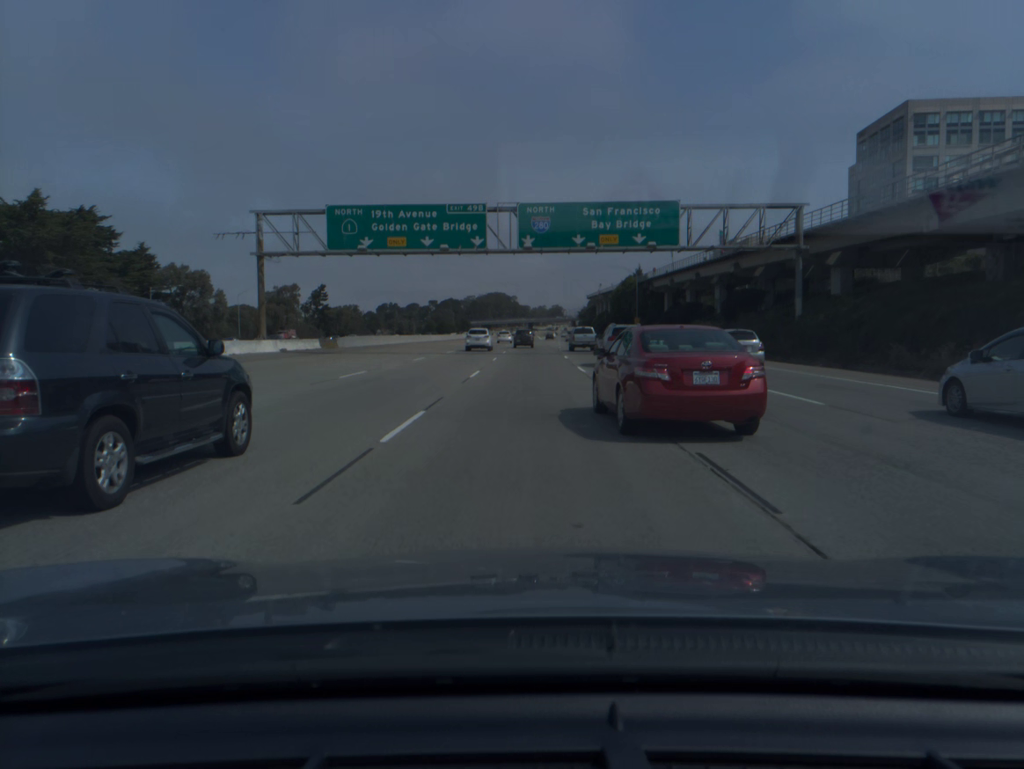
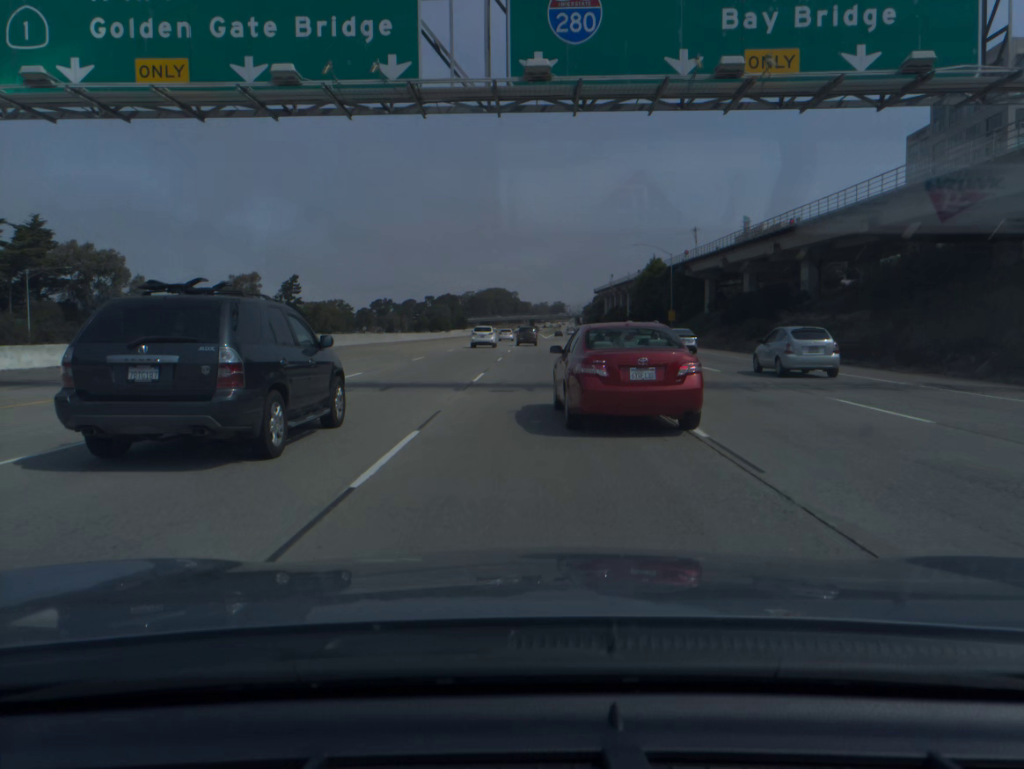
(-0.1, +31.5) m; 0°
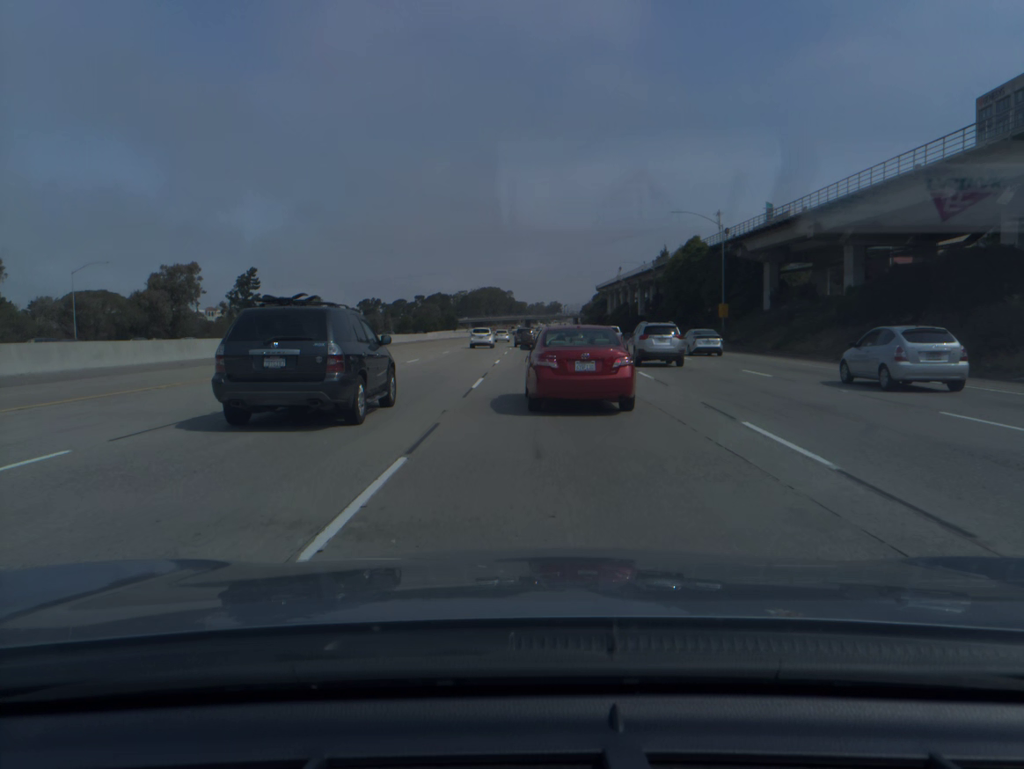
(+0.1, +30.6) m; 0°
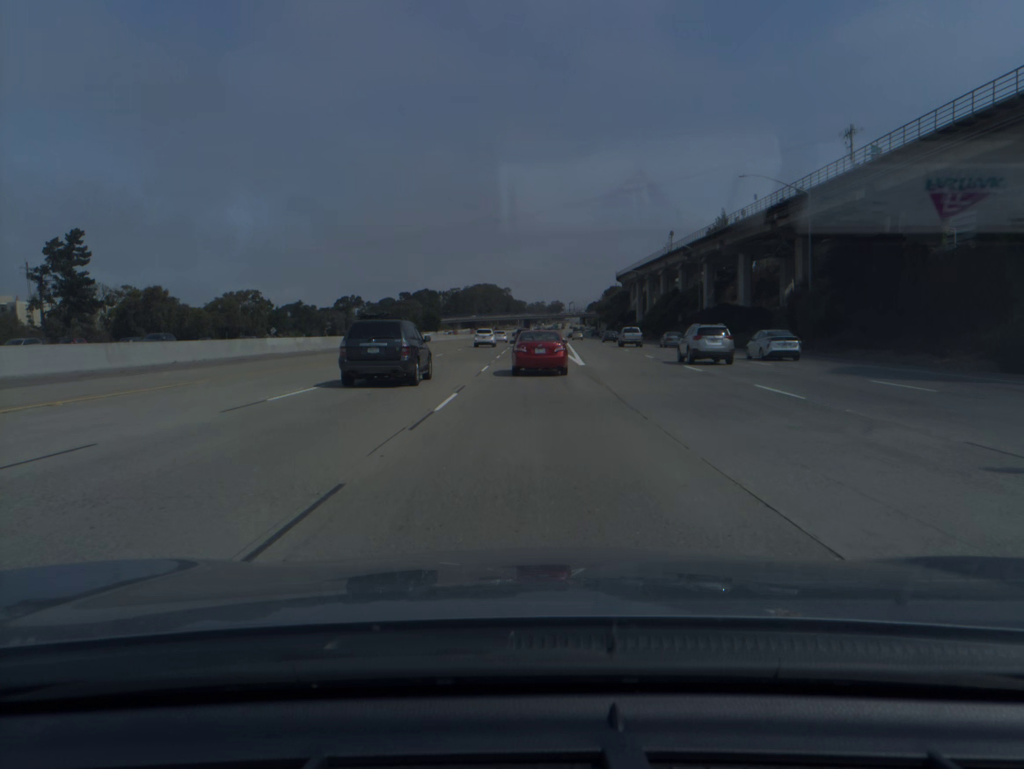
(+0.6, +76.2) m; 0°
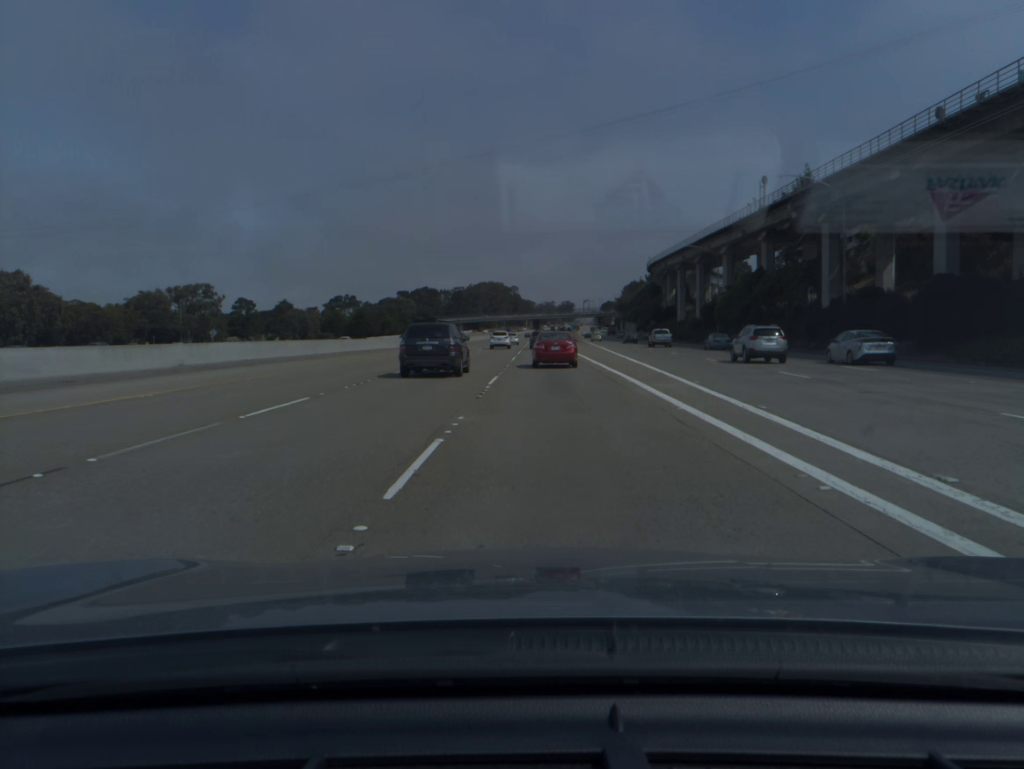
(-0.3, +46.8) m; -1°
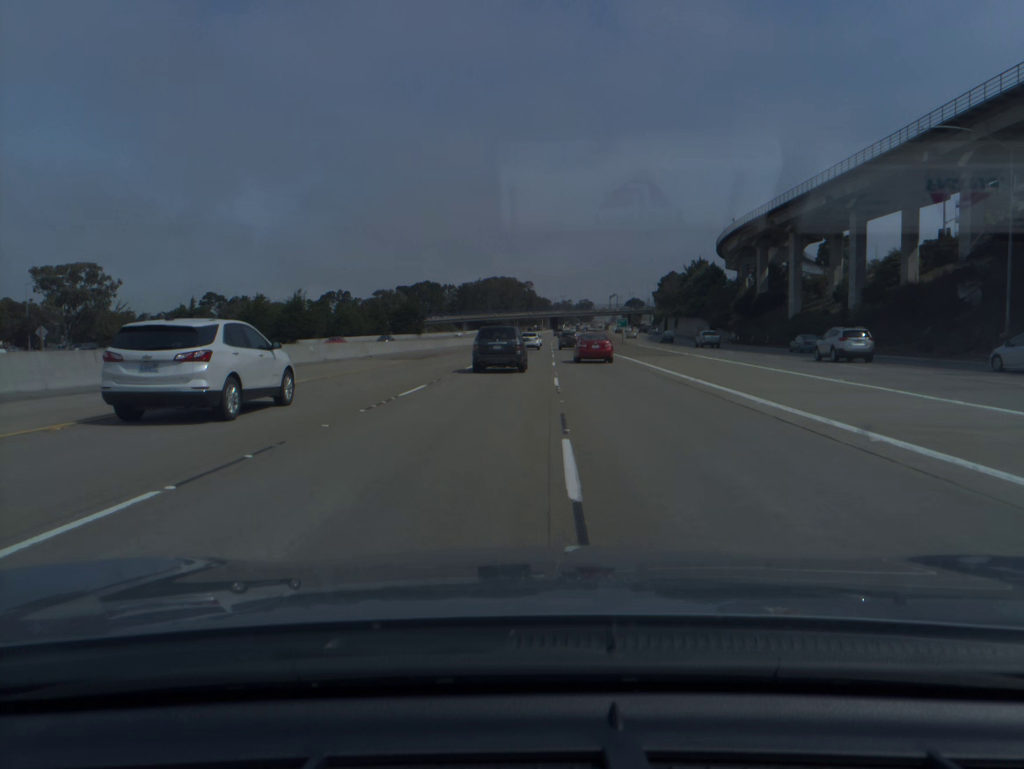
(-0.7, +64.3) m; -1°
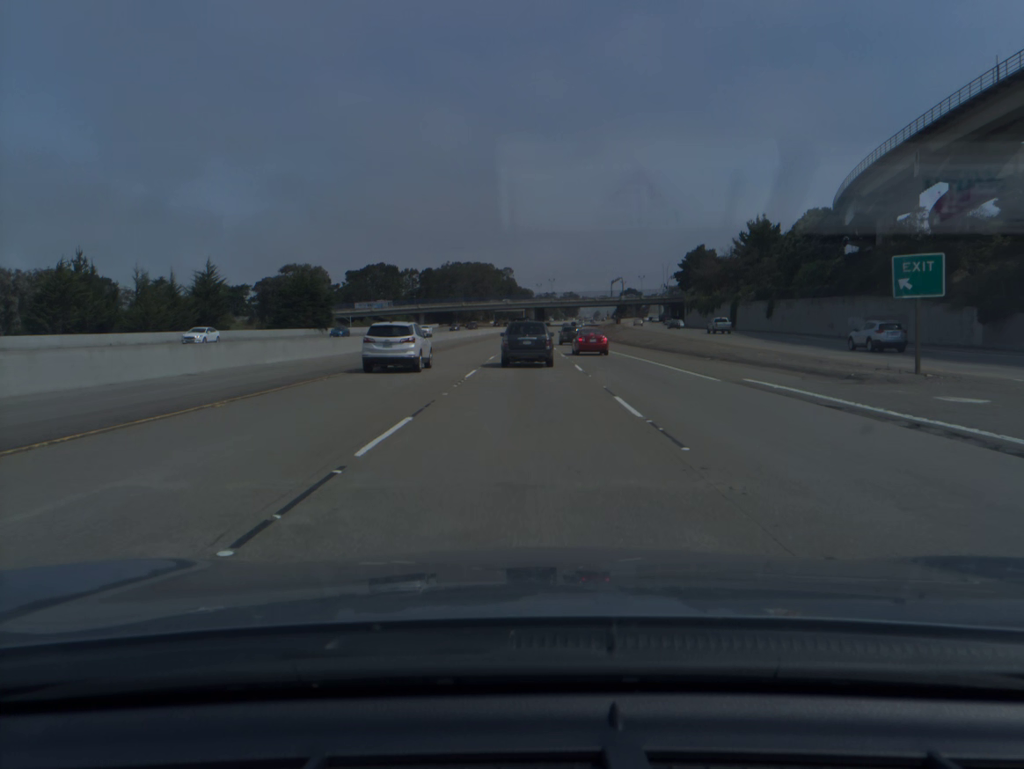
(+1.0, +82.0) m; +2°
